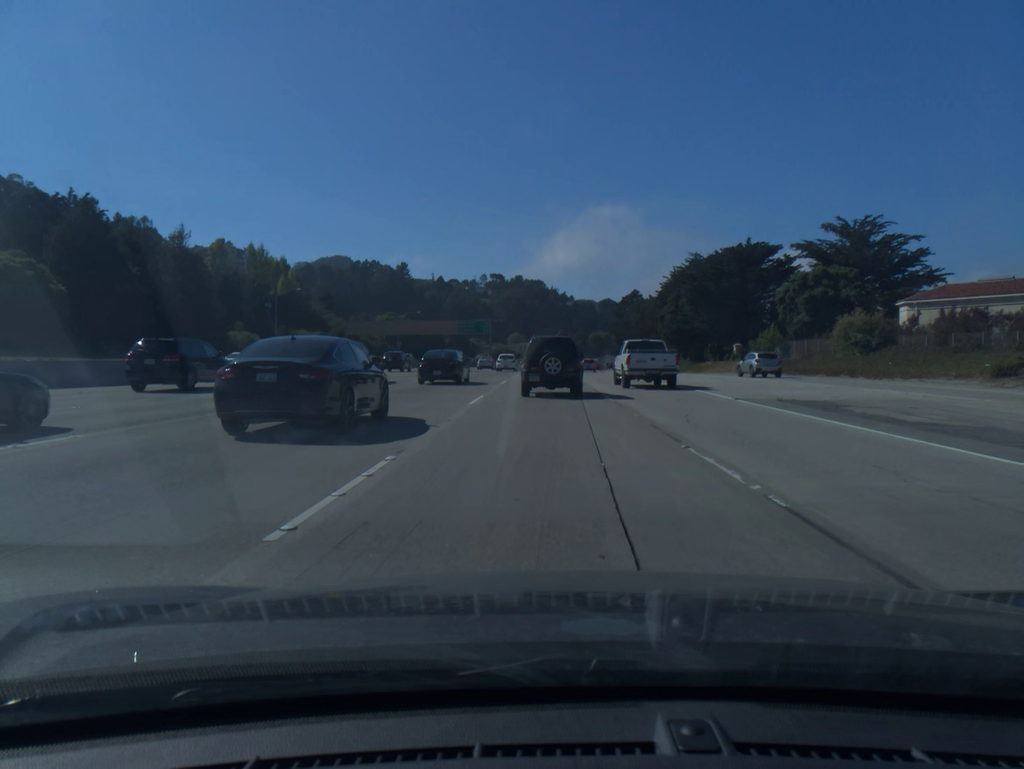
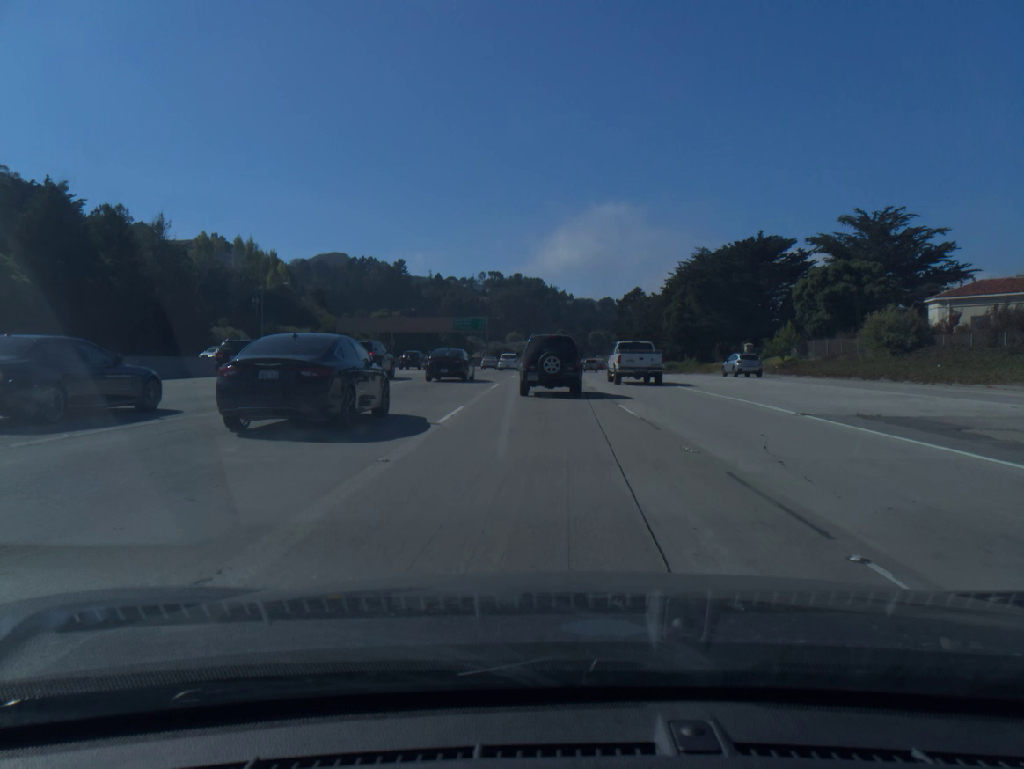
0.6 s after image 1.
(0.0, +5.7) m; 0°
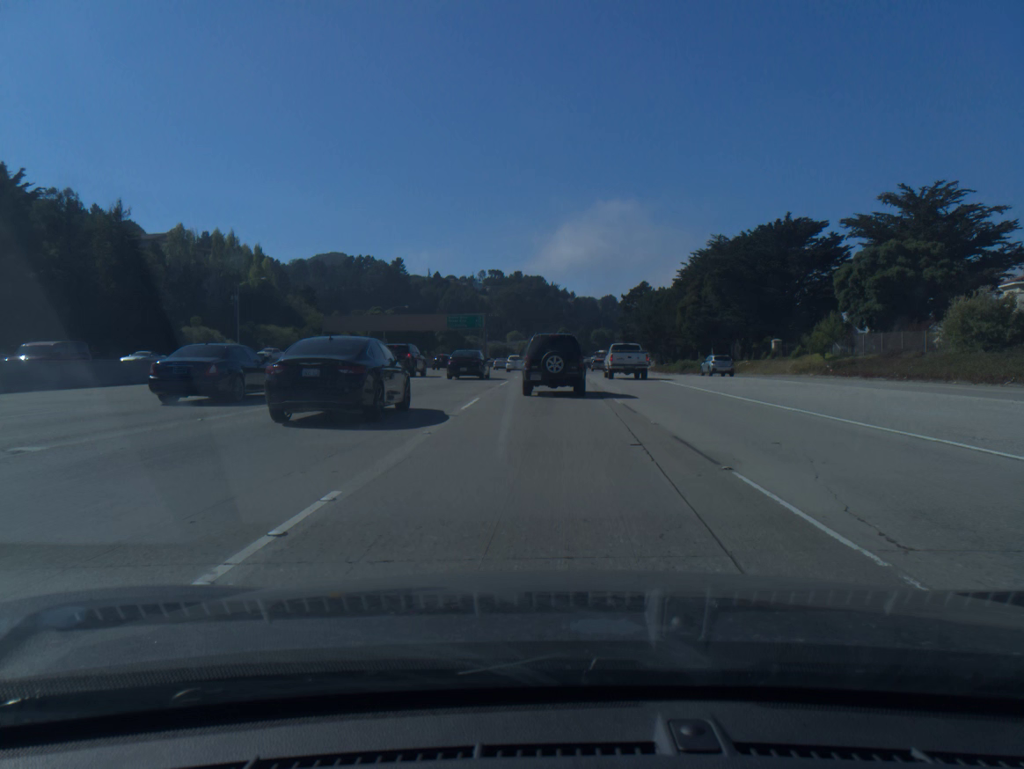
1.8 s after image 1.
(0.0, +11.3) m; 0°
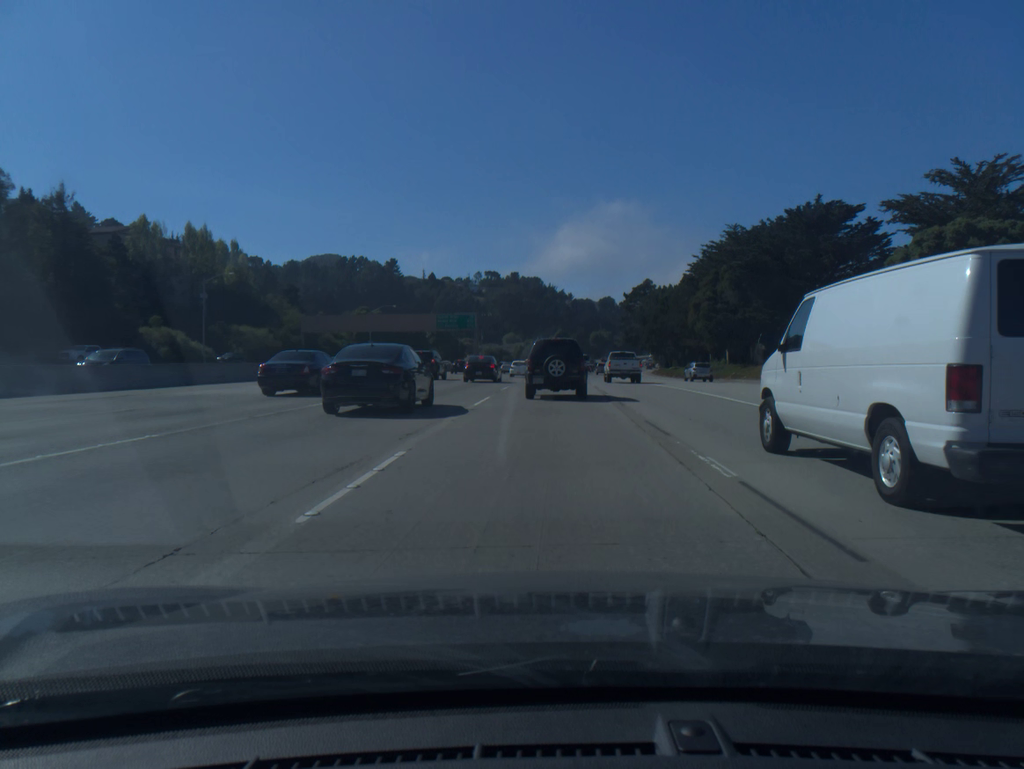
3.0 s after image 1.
(0.0, +11.2) m; 0°
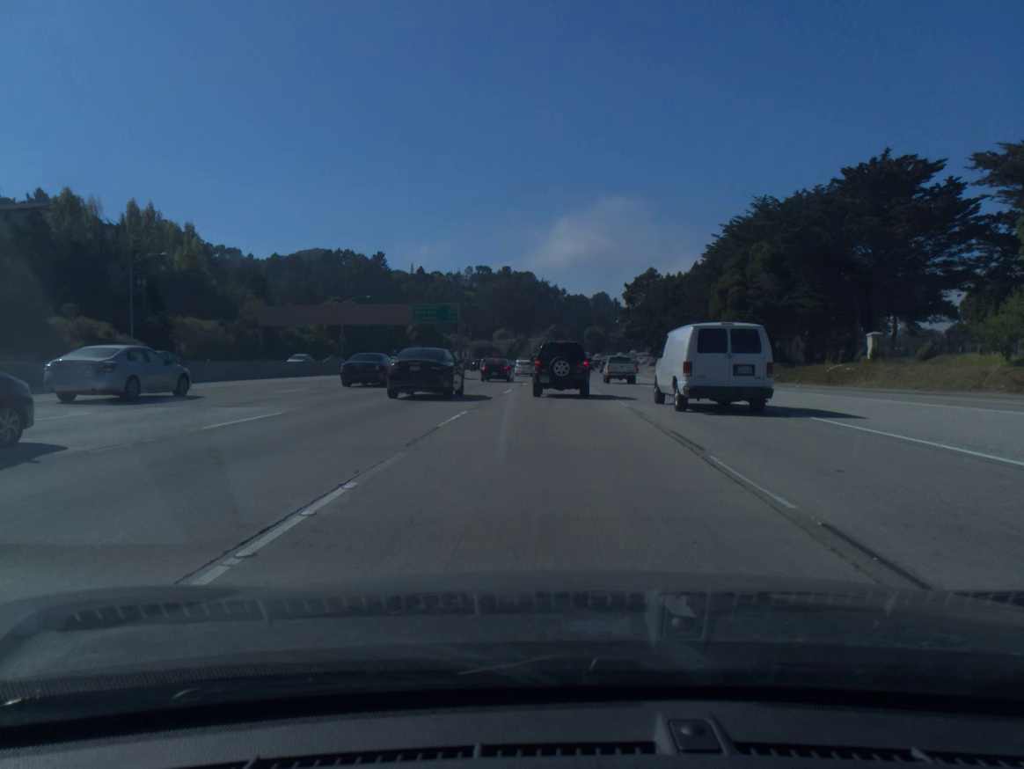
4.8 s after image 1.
(+0.1, +16.7) m; 0°
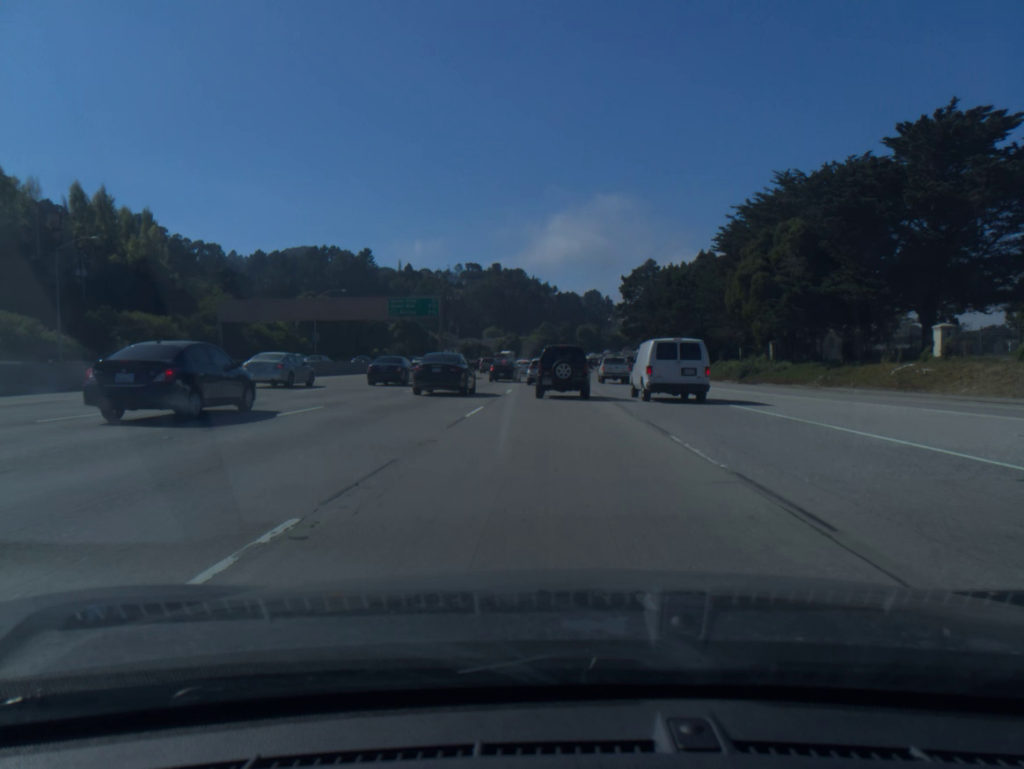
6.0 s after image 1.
(+0.1, +11.4) m; +1°
